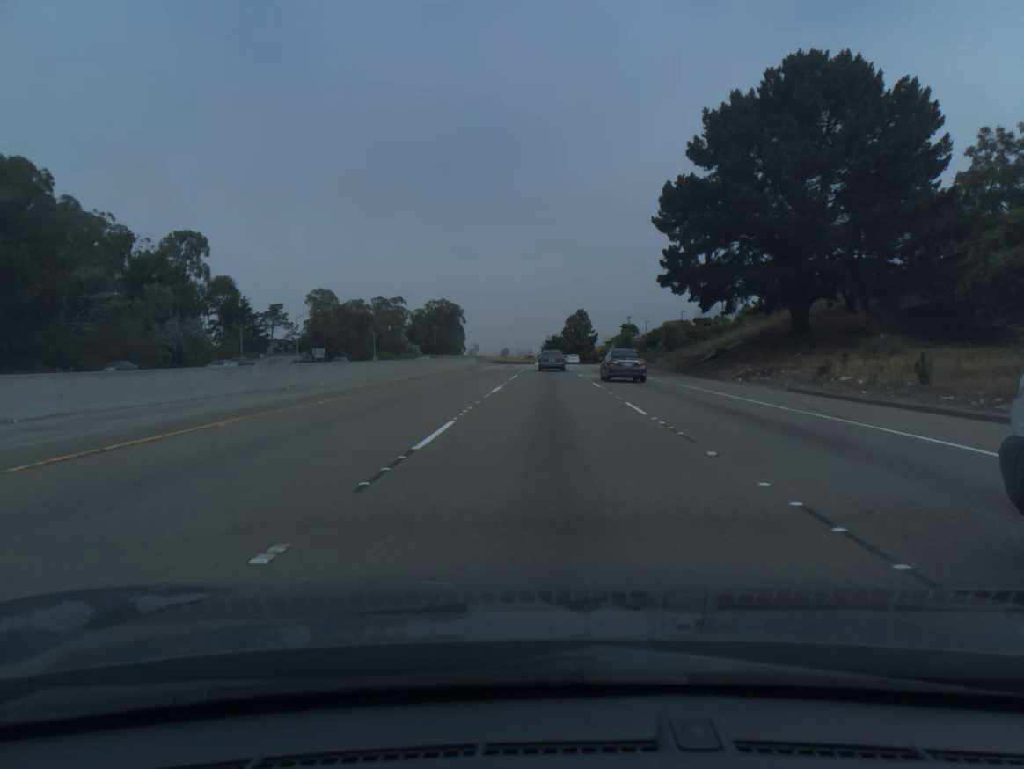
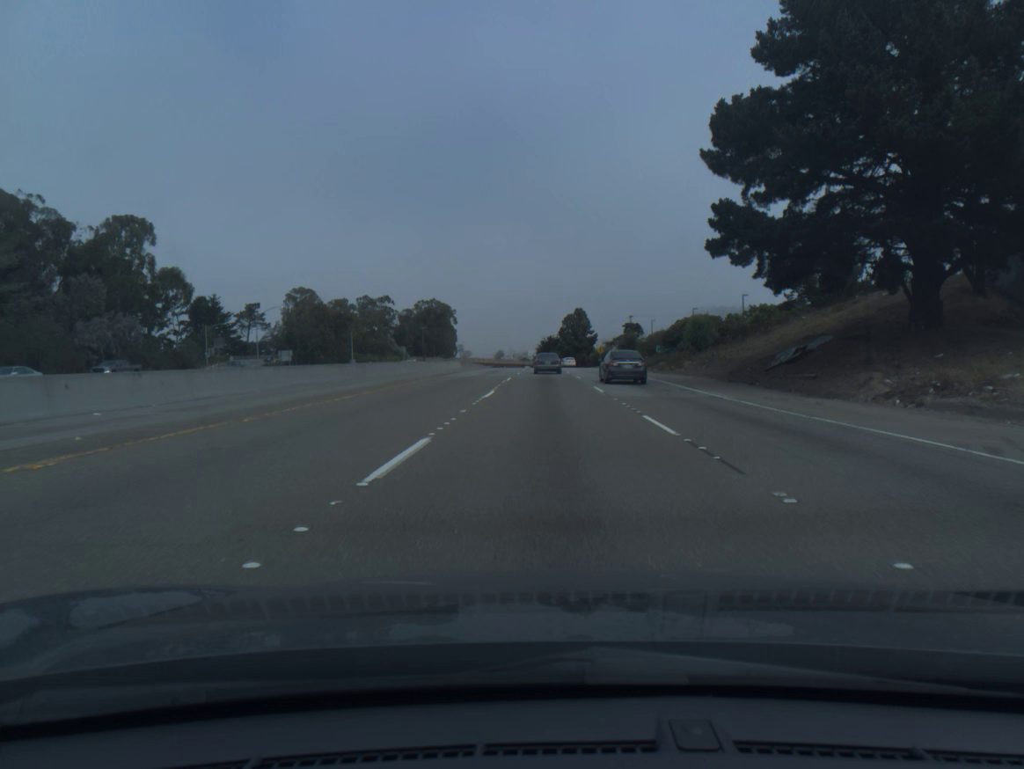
(+0.1, +17.4) m; 0°
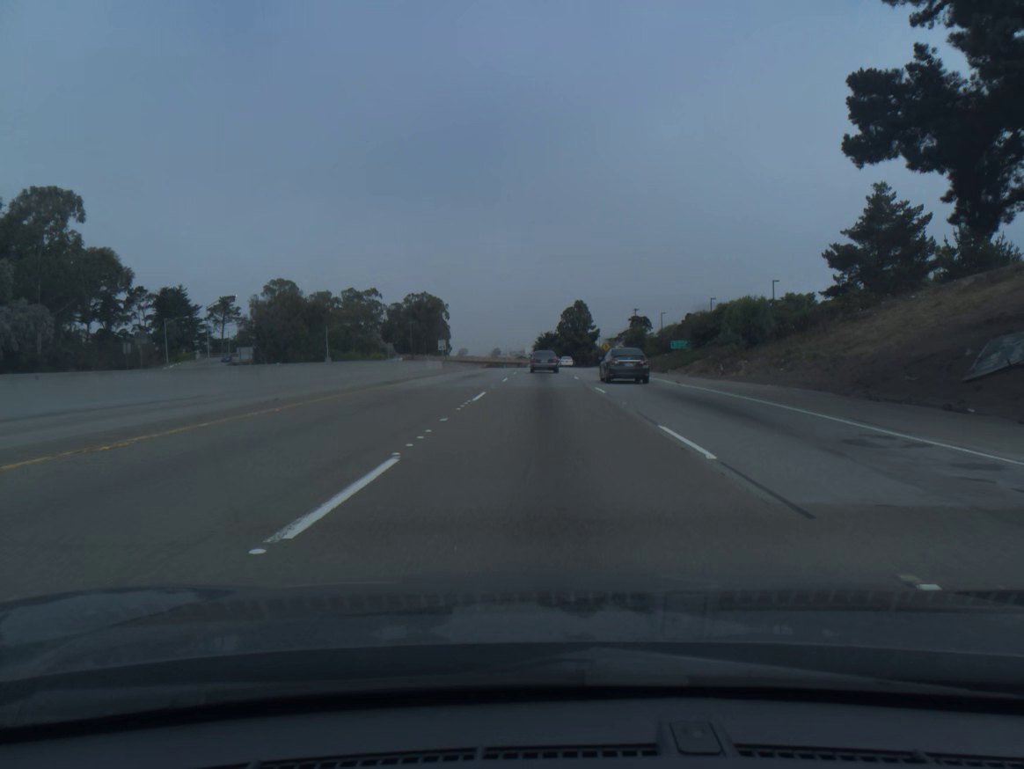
(0.0, +17.2) m; 0°
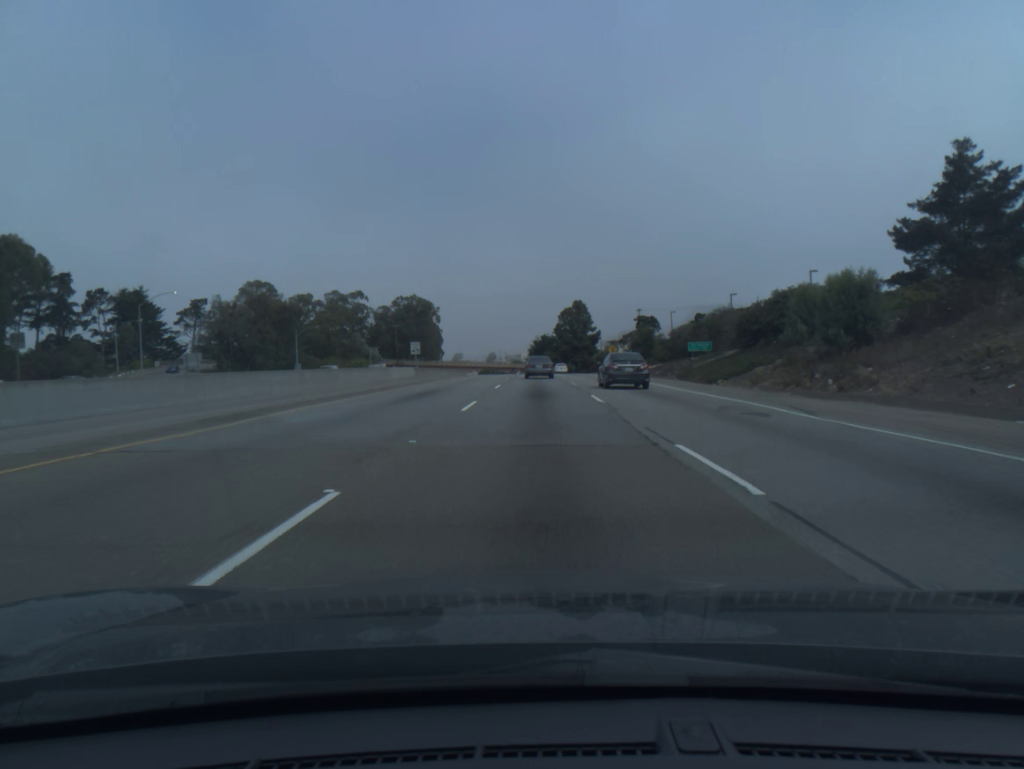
(0.0, +17.0) m; 0°
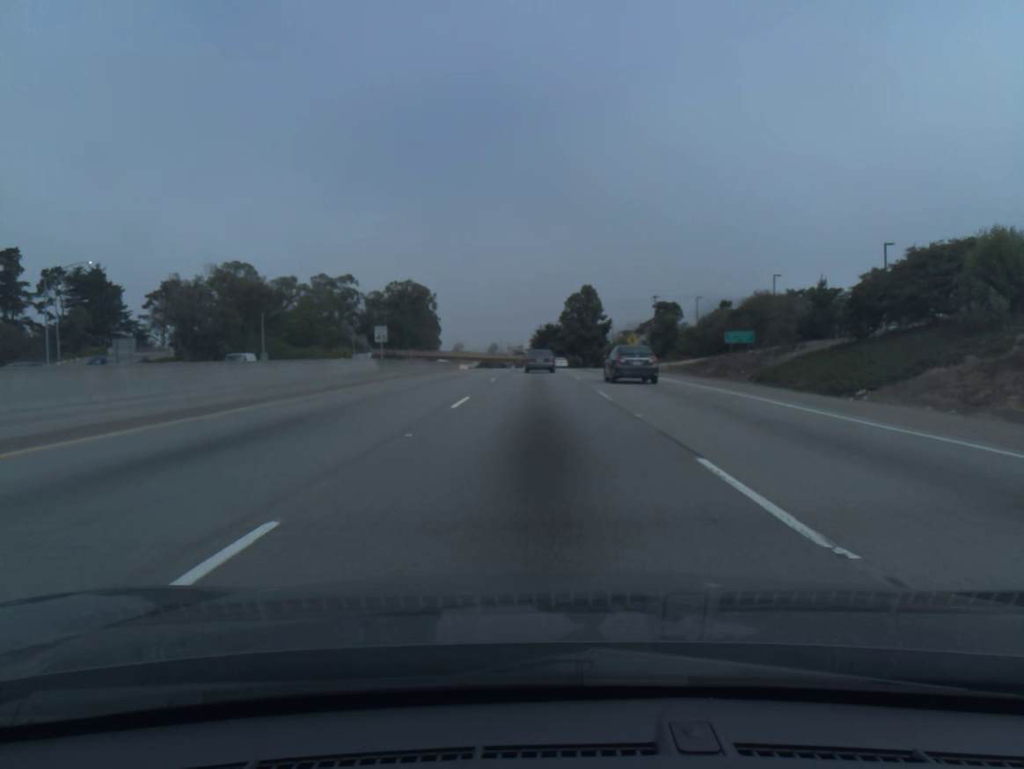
(-0.1, +16.7) m; 0°
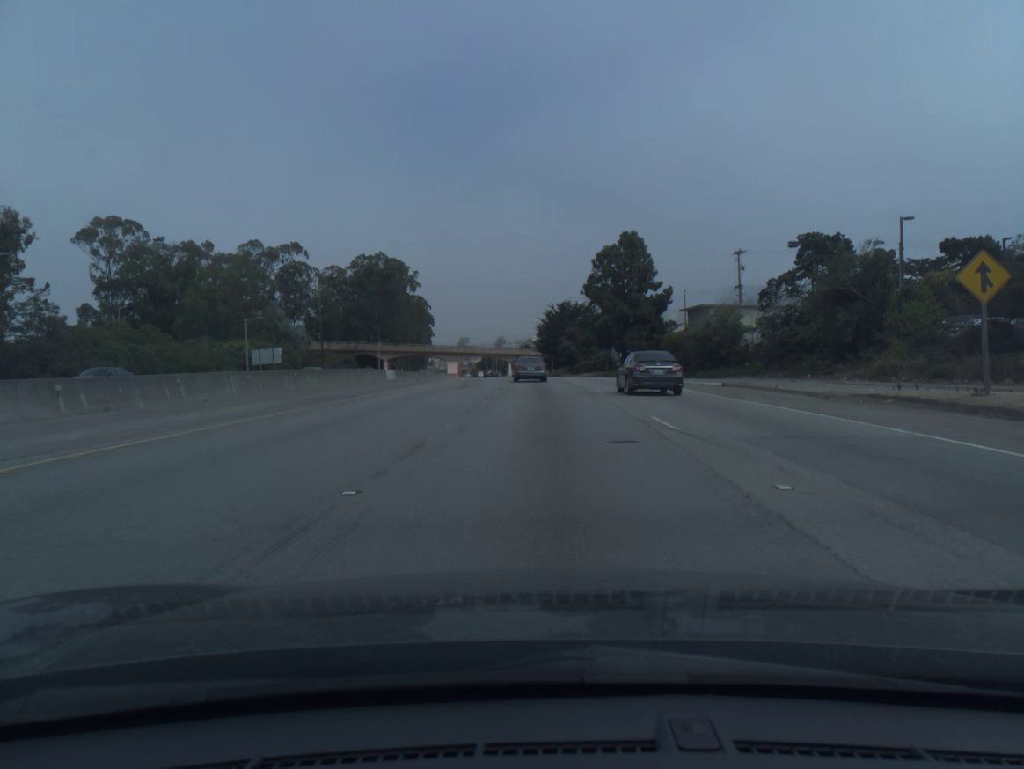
(-0.4, +65.0) m; -1°
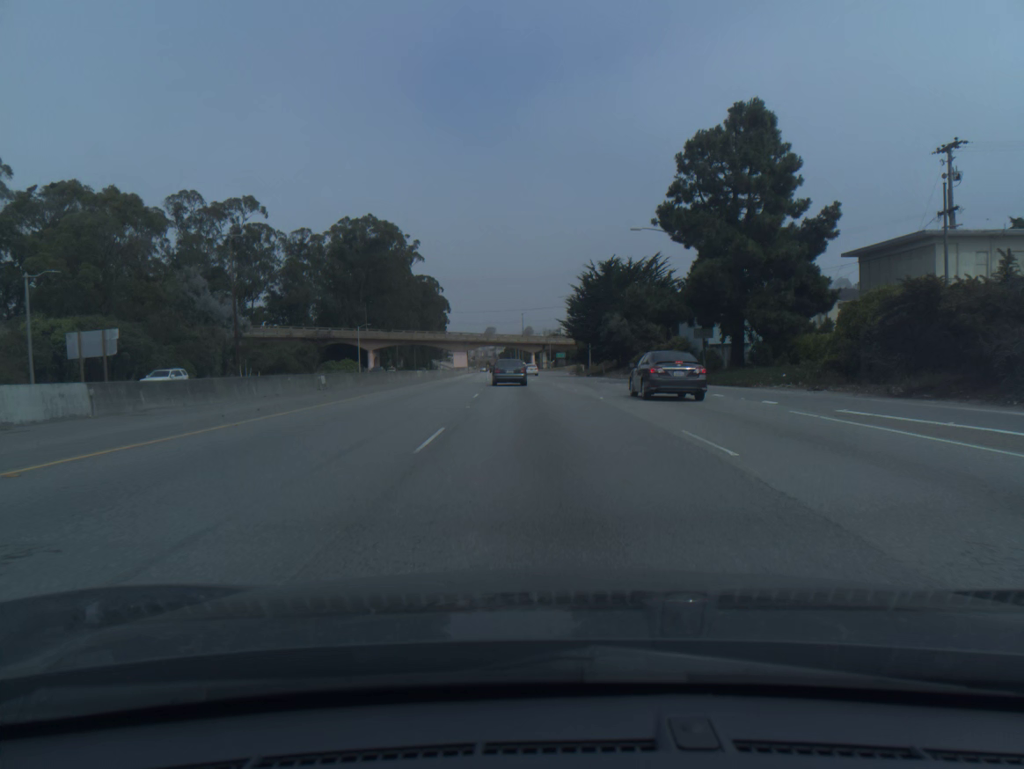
(-0.4, +47.1) m; -2°
